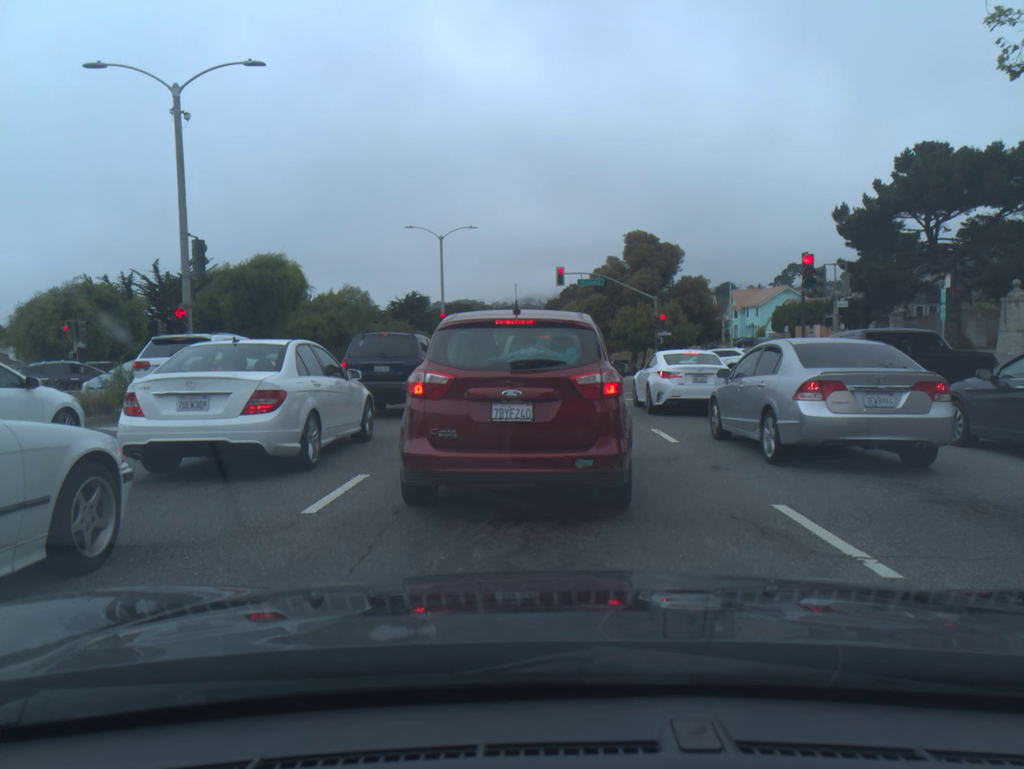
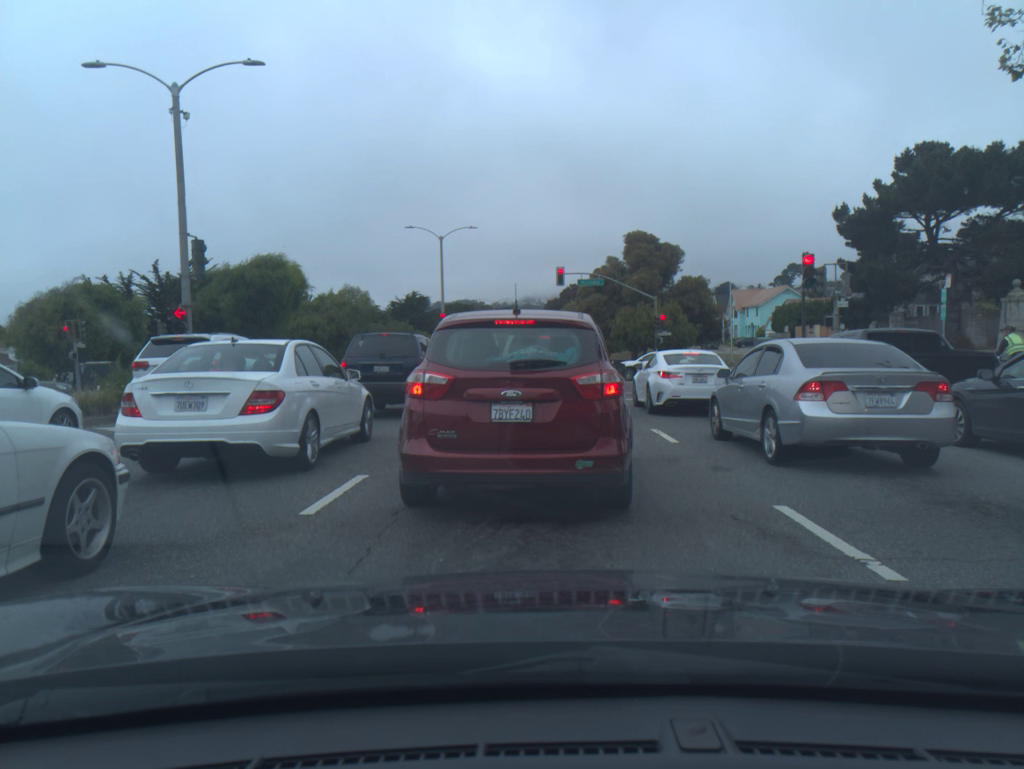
(0.0, 0.0) m; 0°
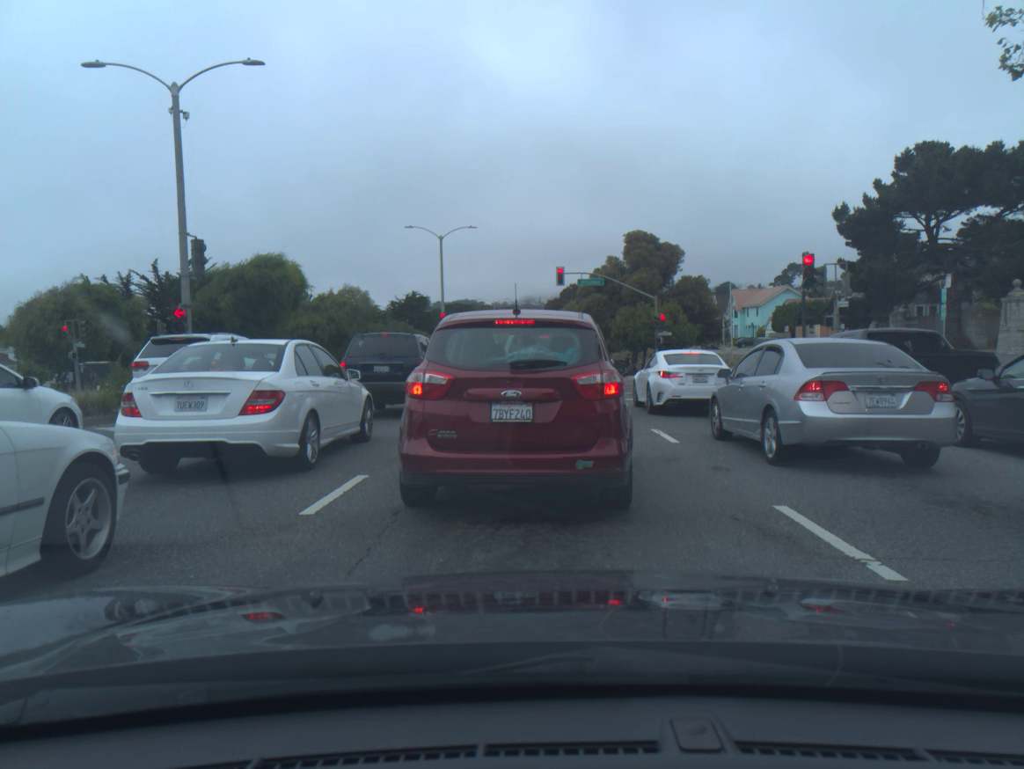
(0.0, 0.0) m; 0°
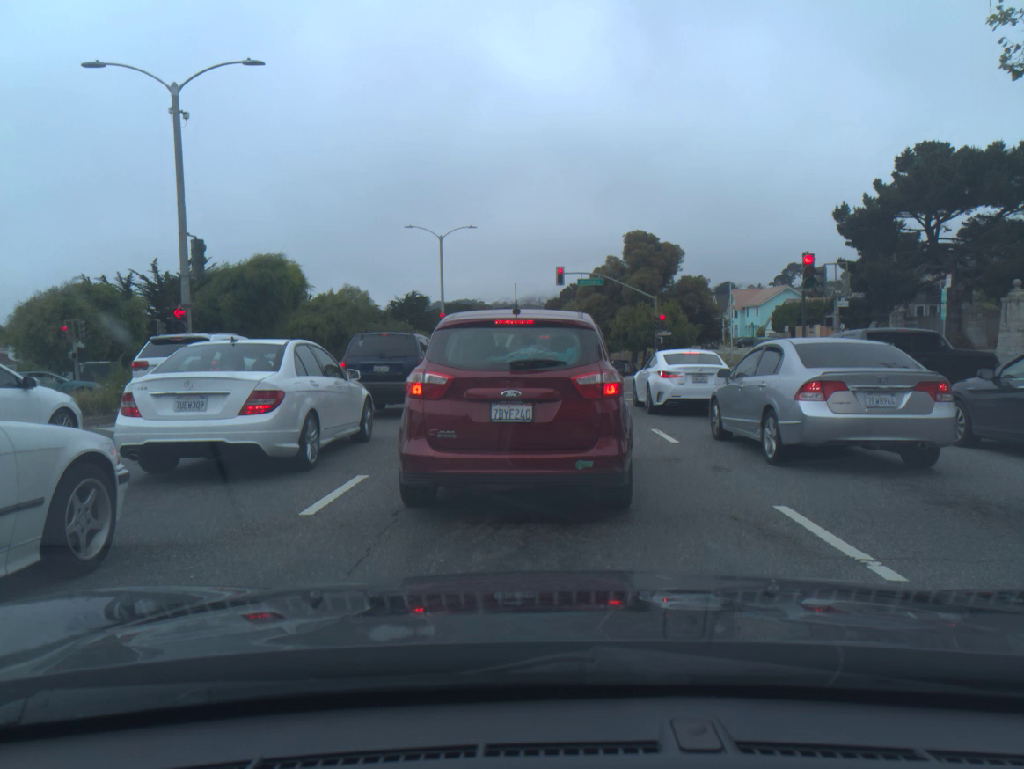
(0.0, 0.0) m; 0°
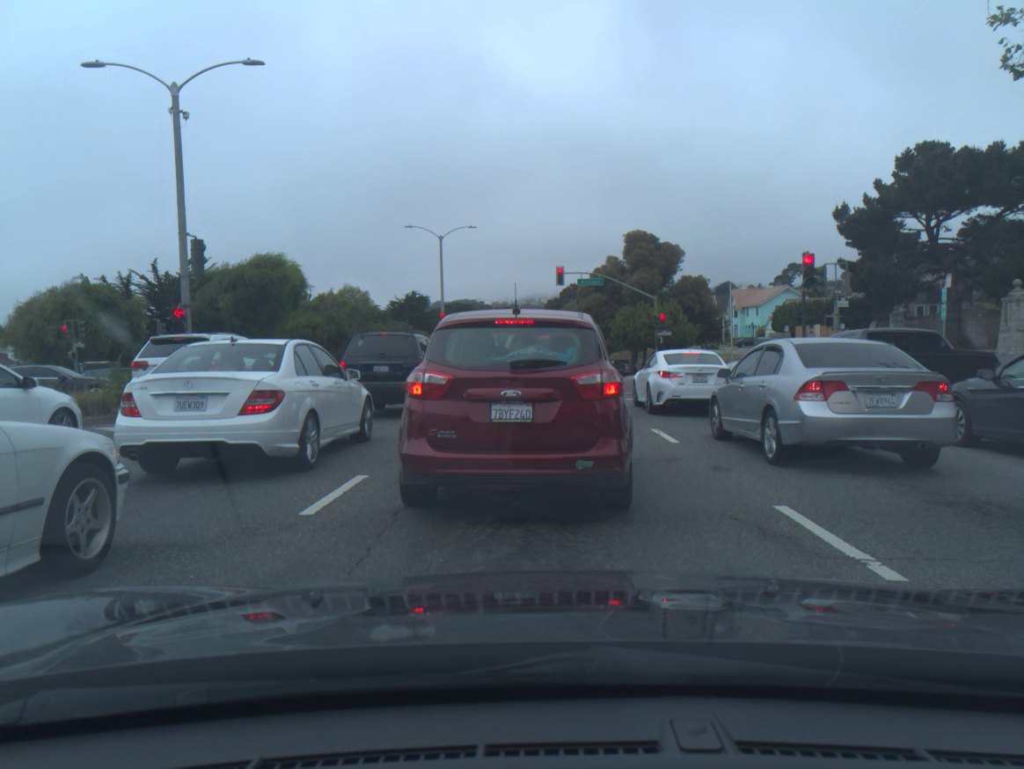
(0.0, 0.0) m; 0°
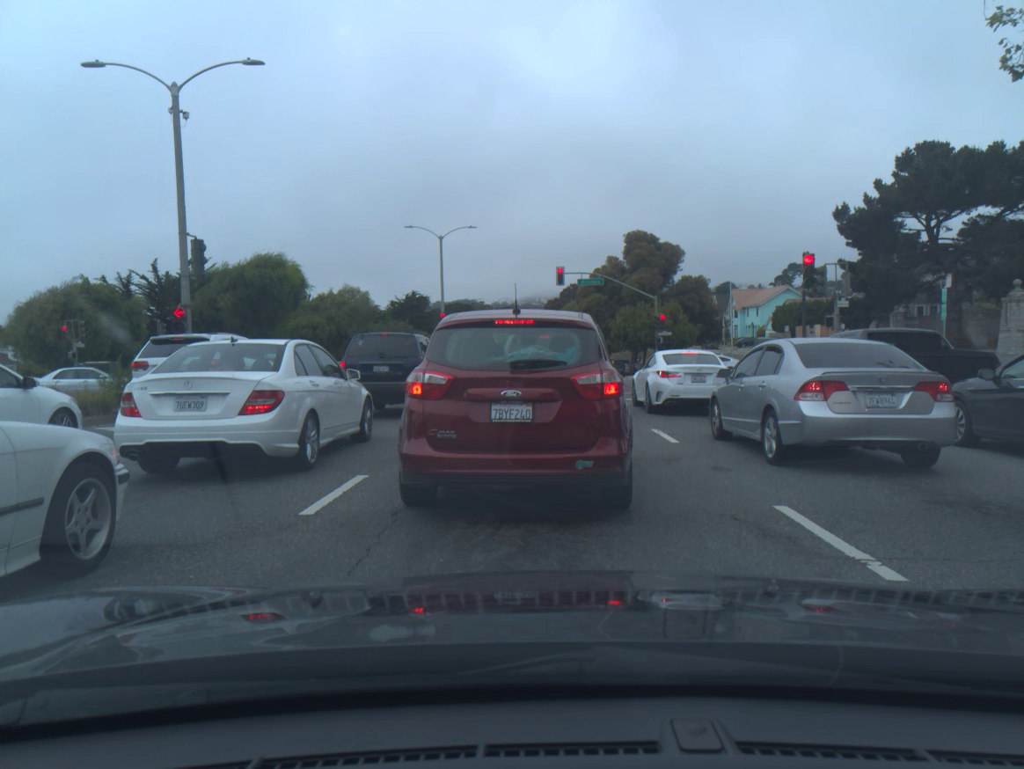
(0.0, 0.0) m; 0°
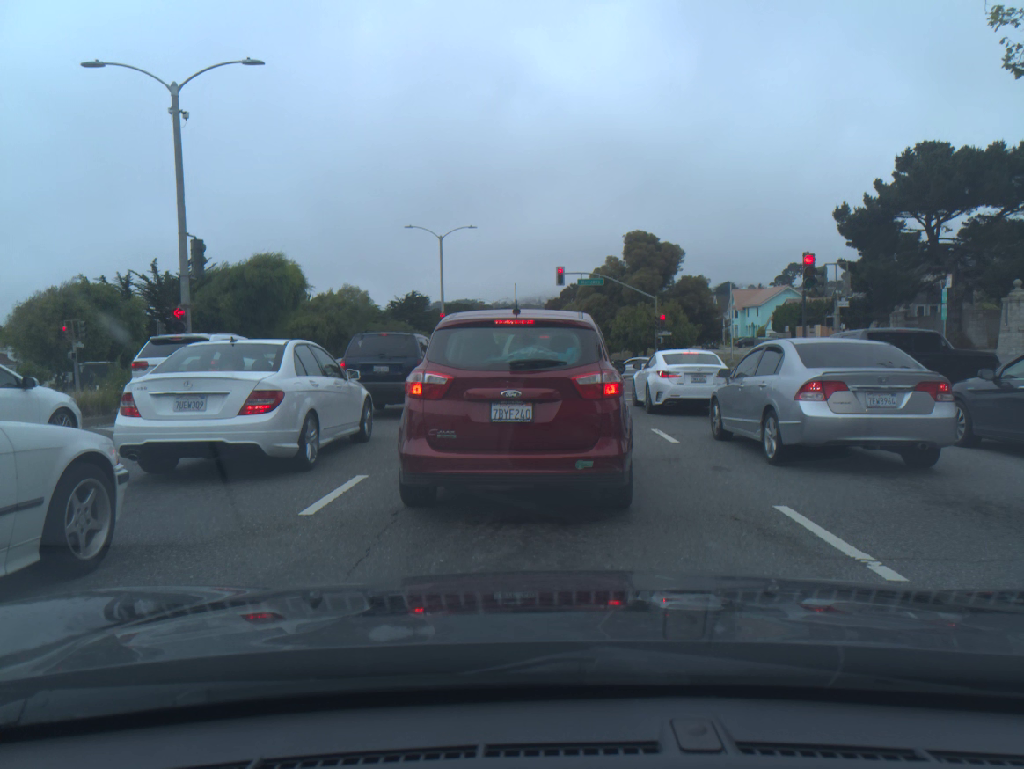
(0.0, 0.0) m; 0°
